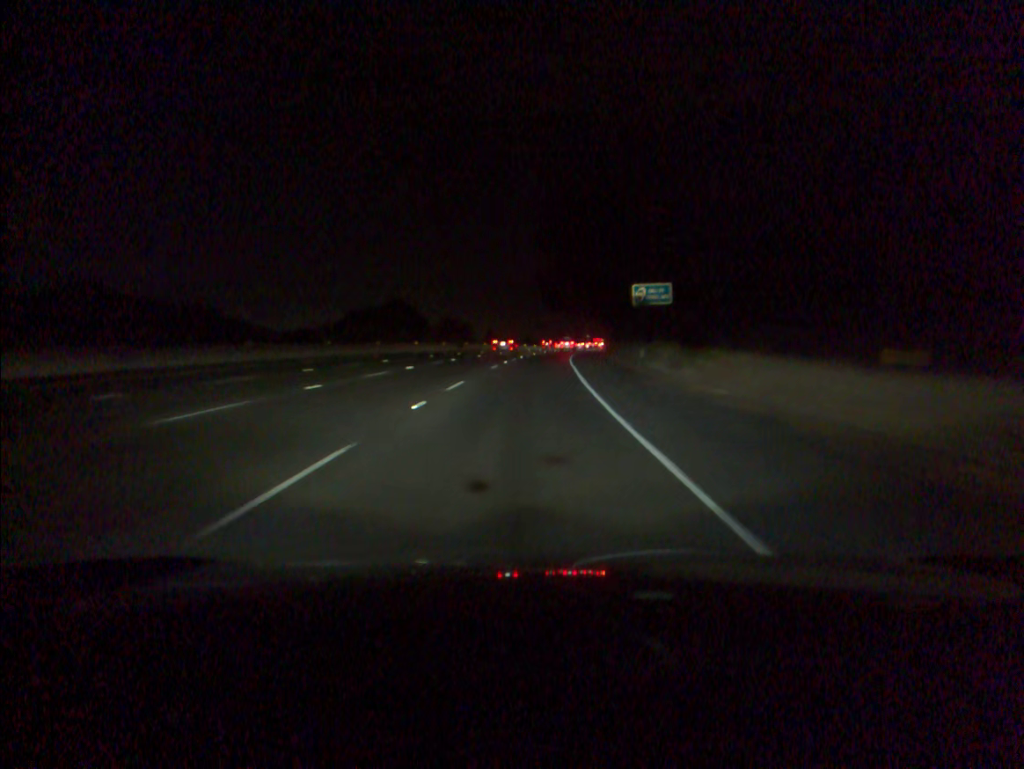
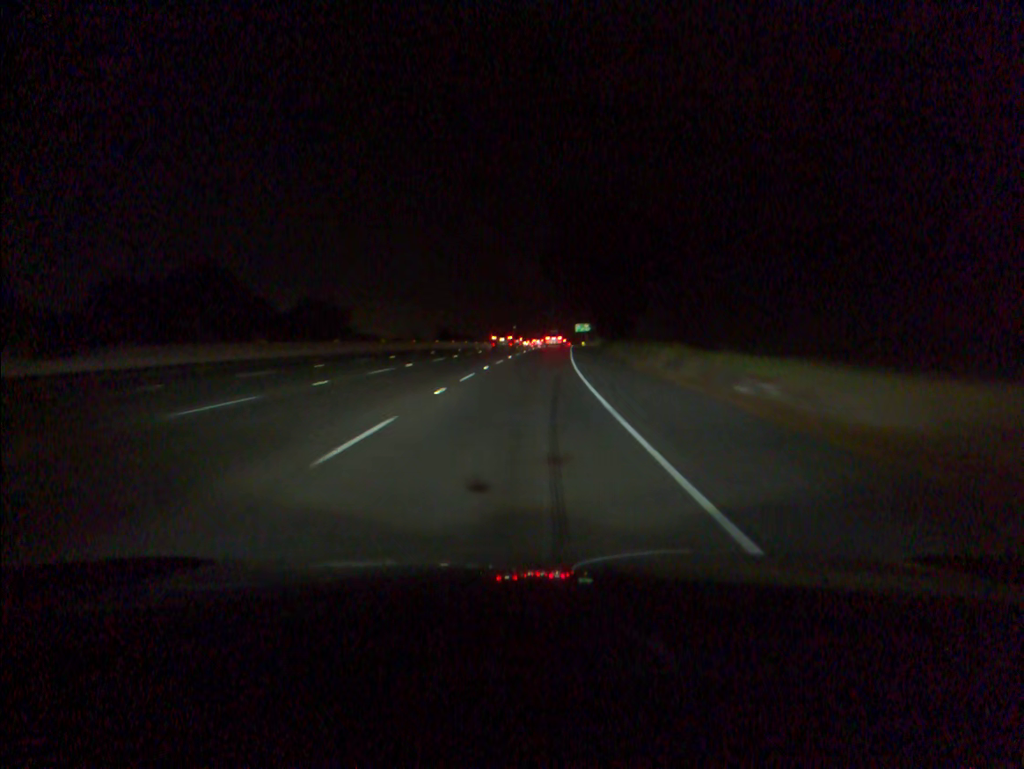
(+4.1, +84.4) m; +5°
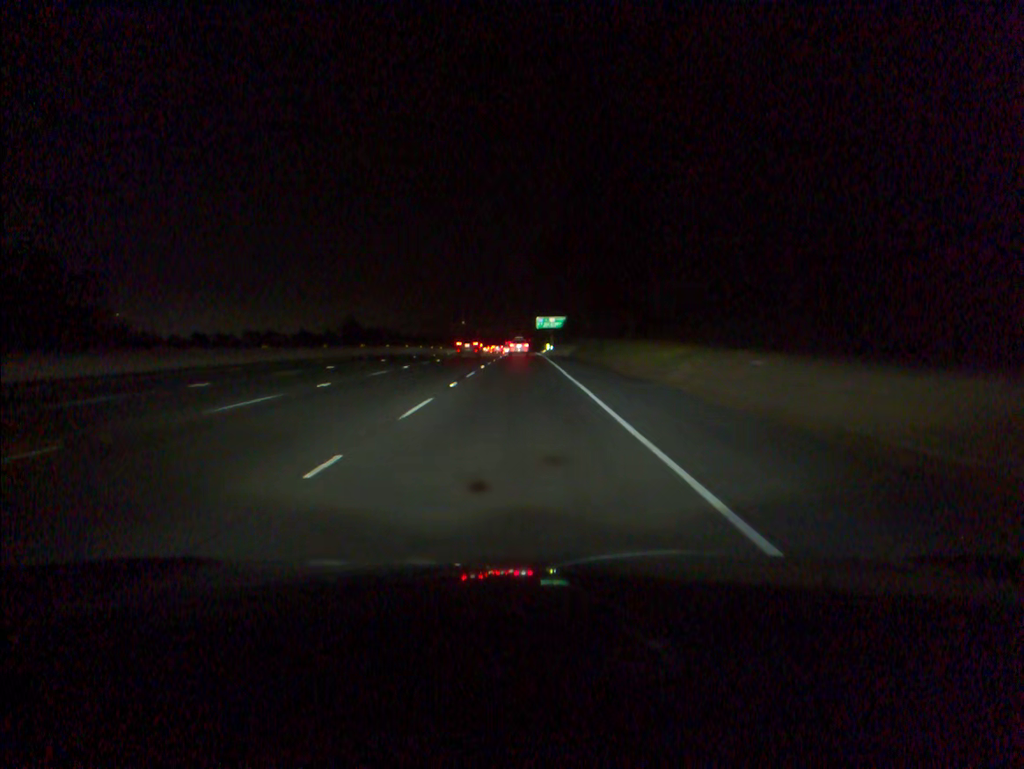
(+3.3, +82.6) m; +3°
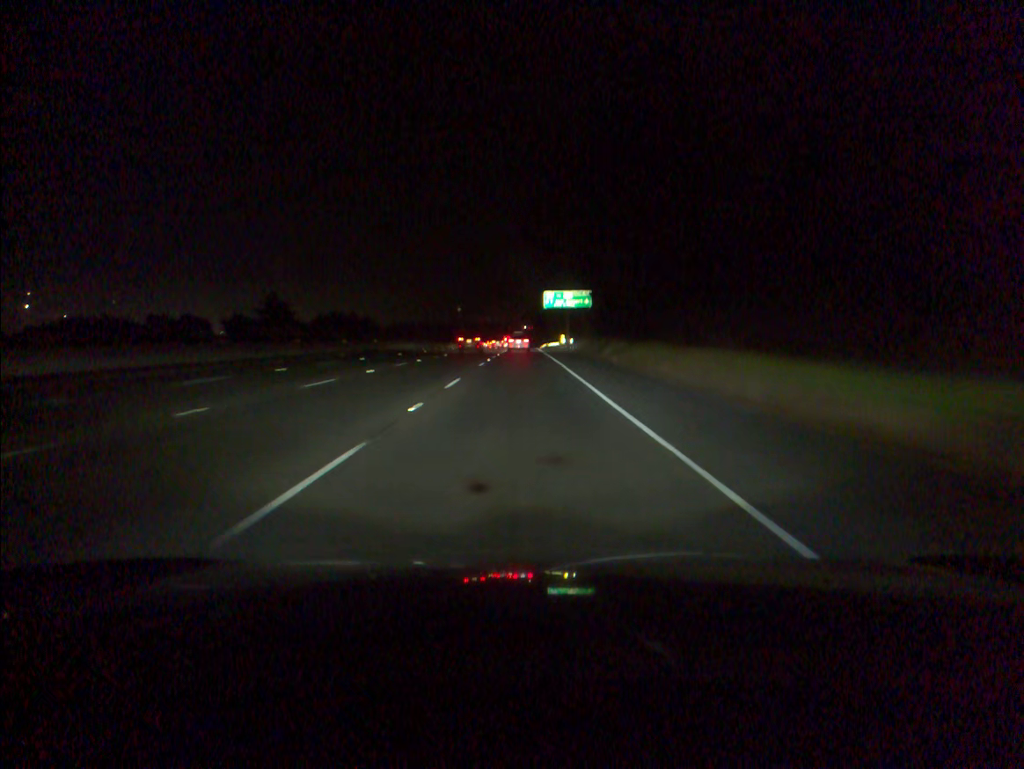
(0.0, +66.3) m; 0°
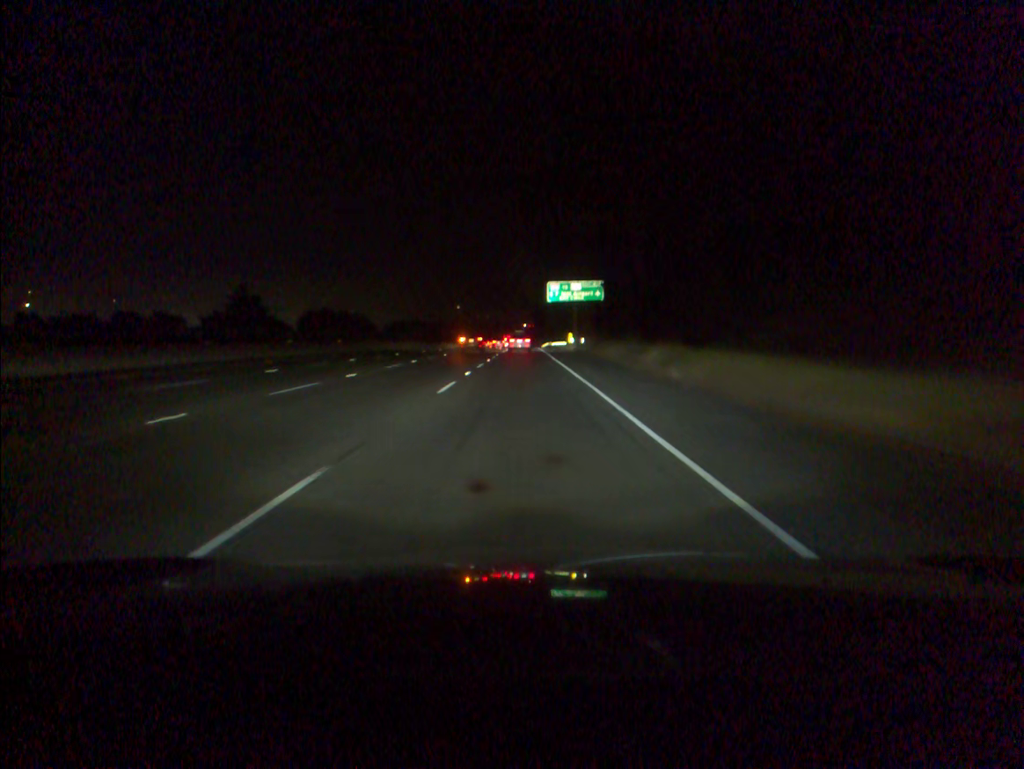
(0.0, +16.5) m; 0°
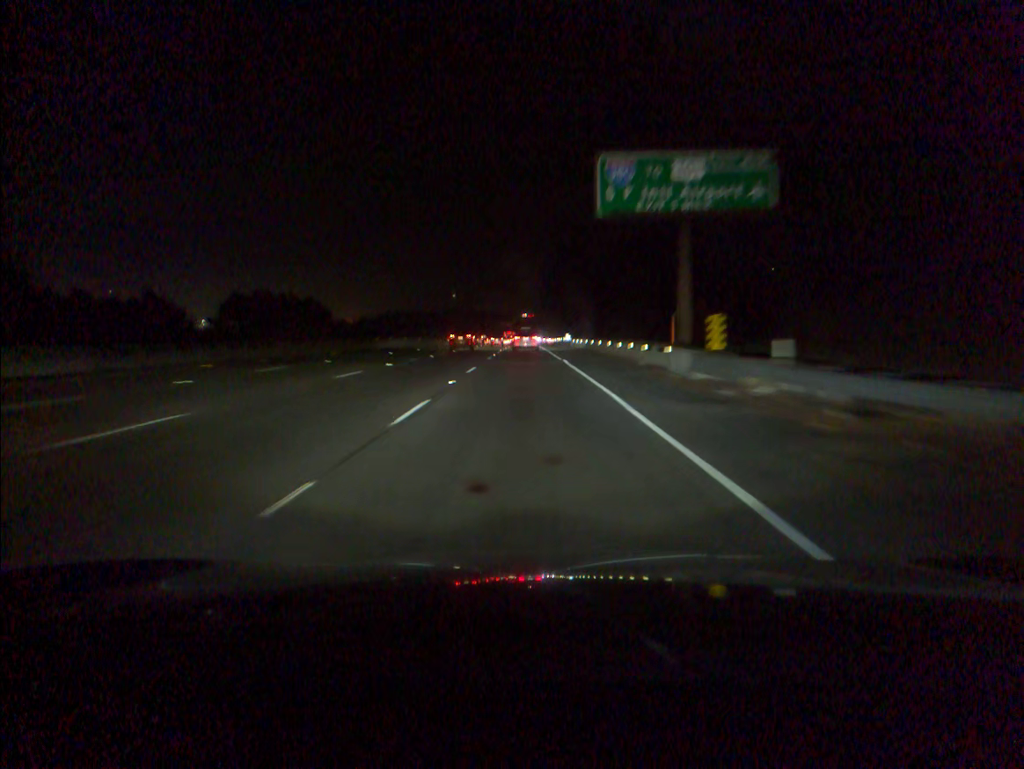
(+0.1, +64.9) m; 0°
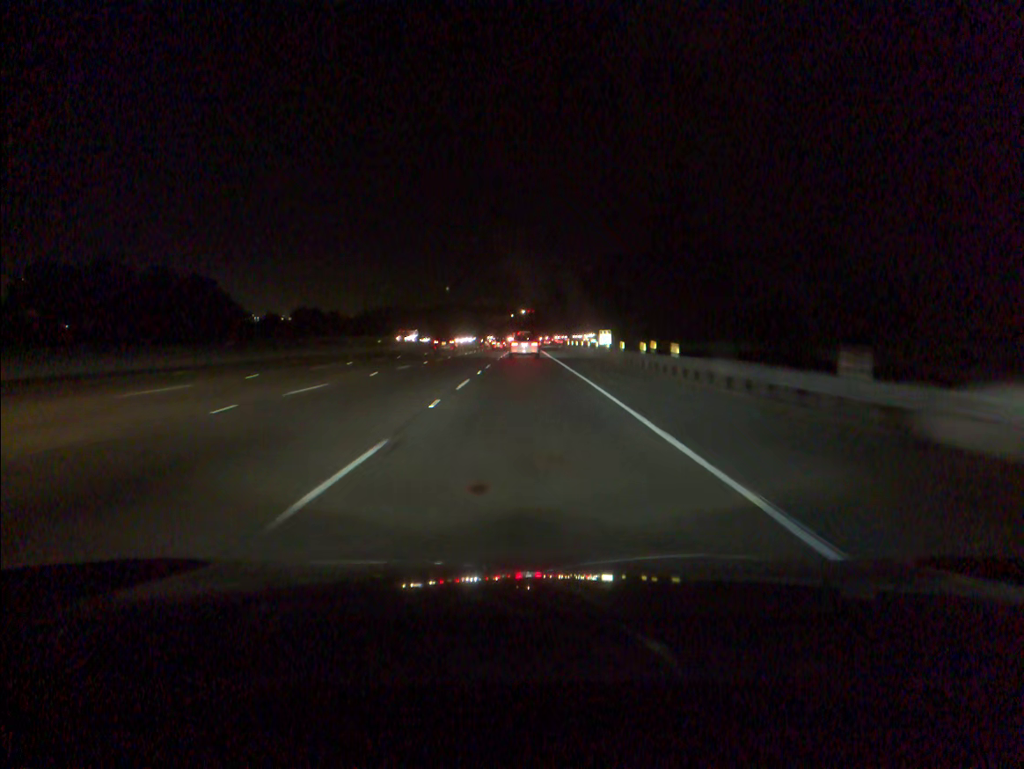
(0.0, +78.0) m; 0°
